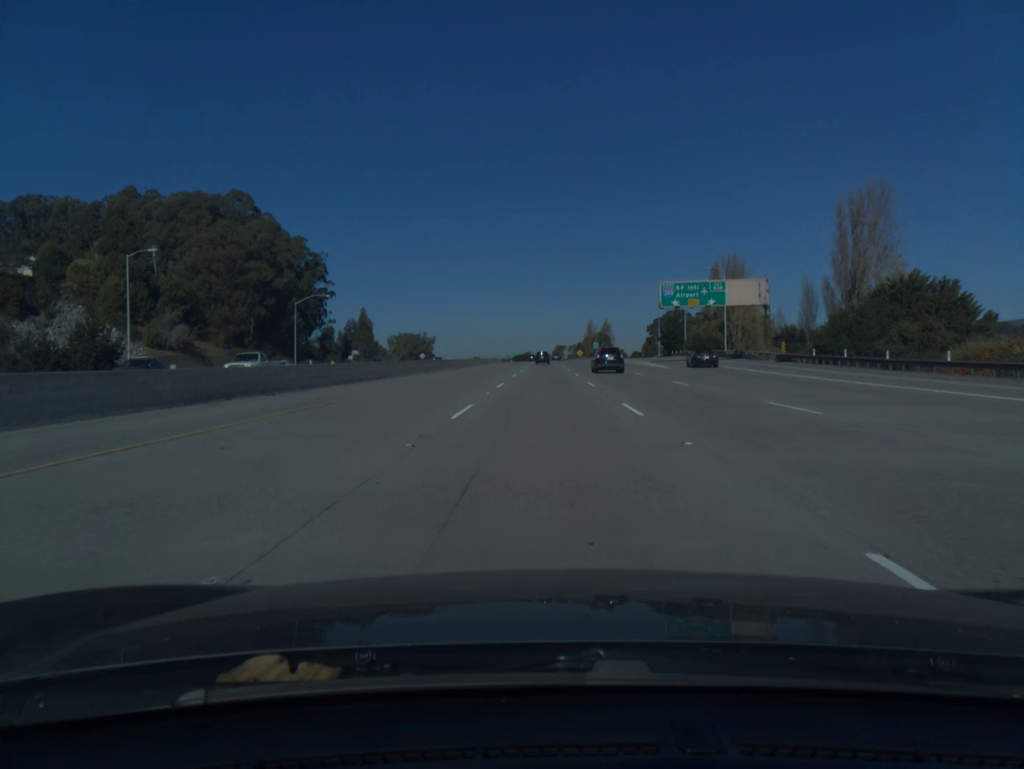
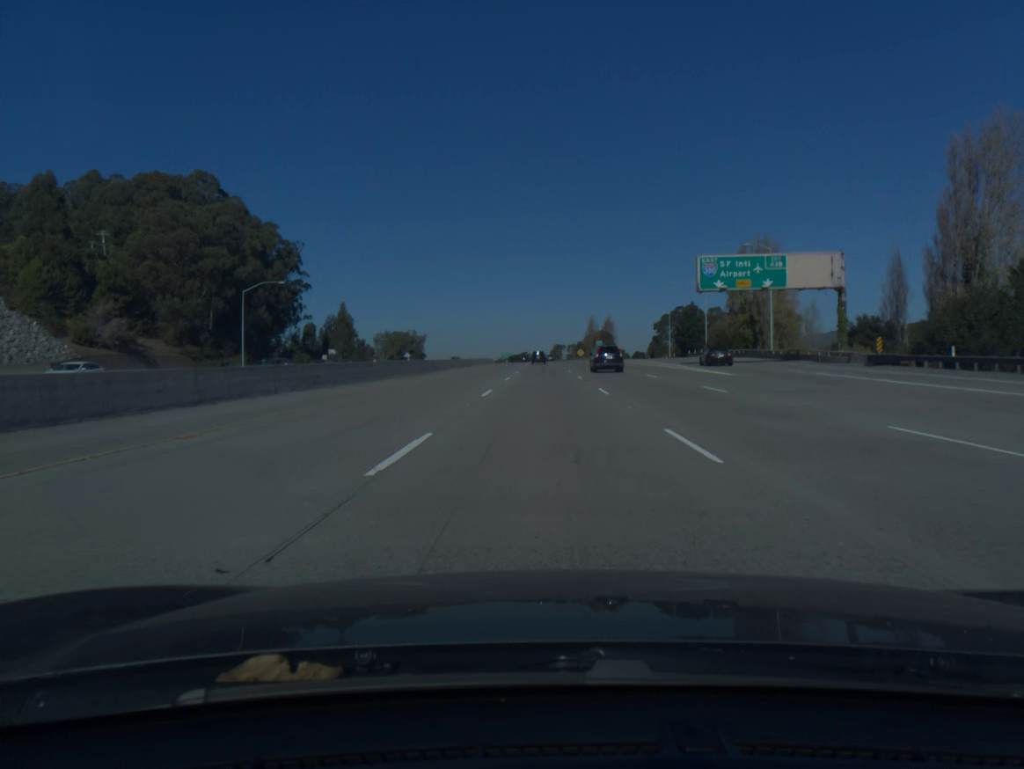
(0.0, +21.4) m; 0°
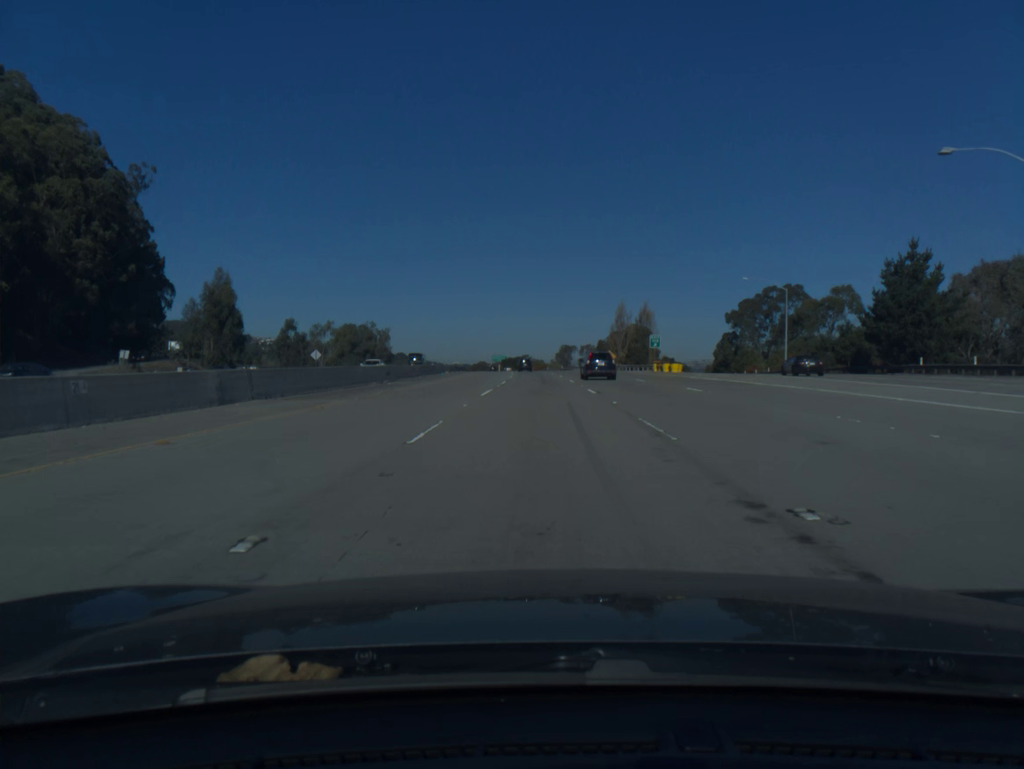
(+0.3, +85.4) m; 0°
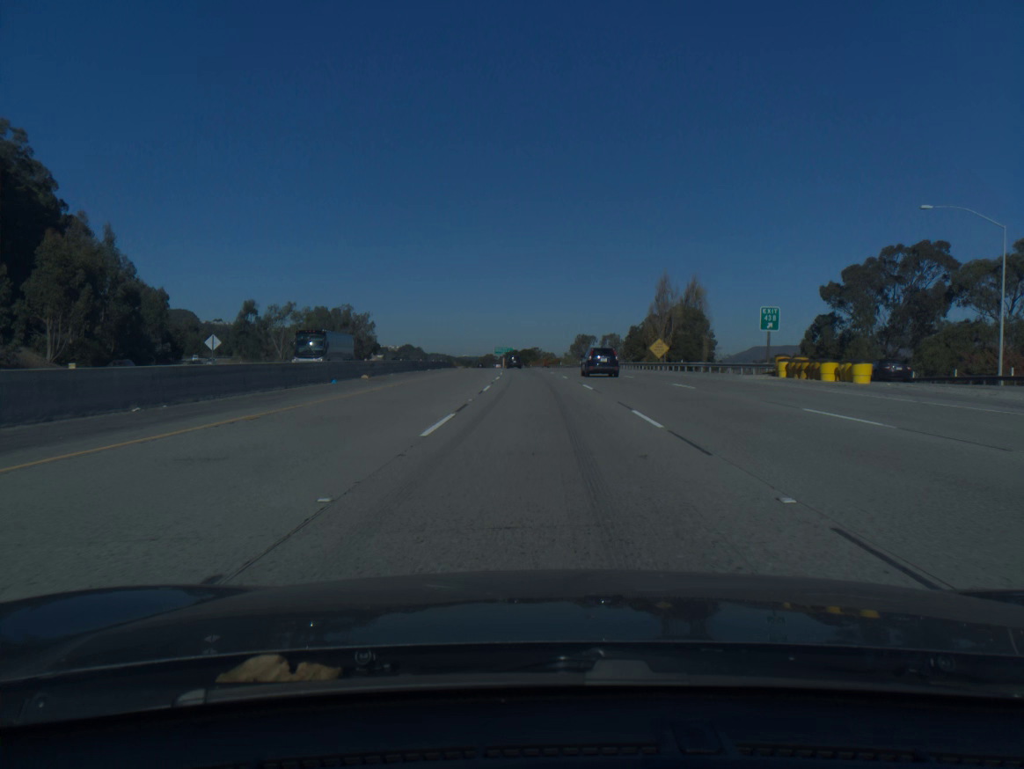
(-0.3, +42.8) m; -1°
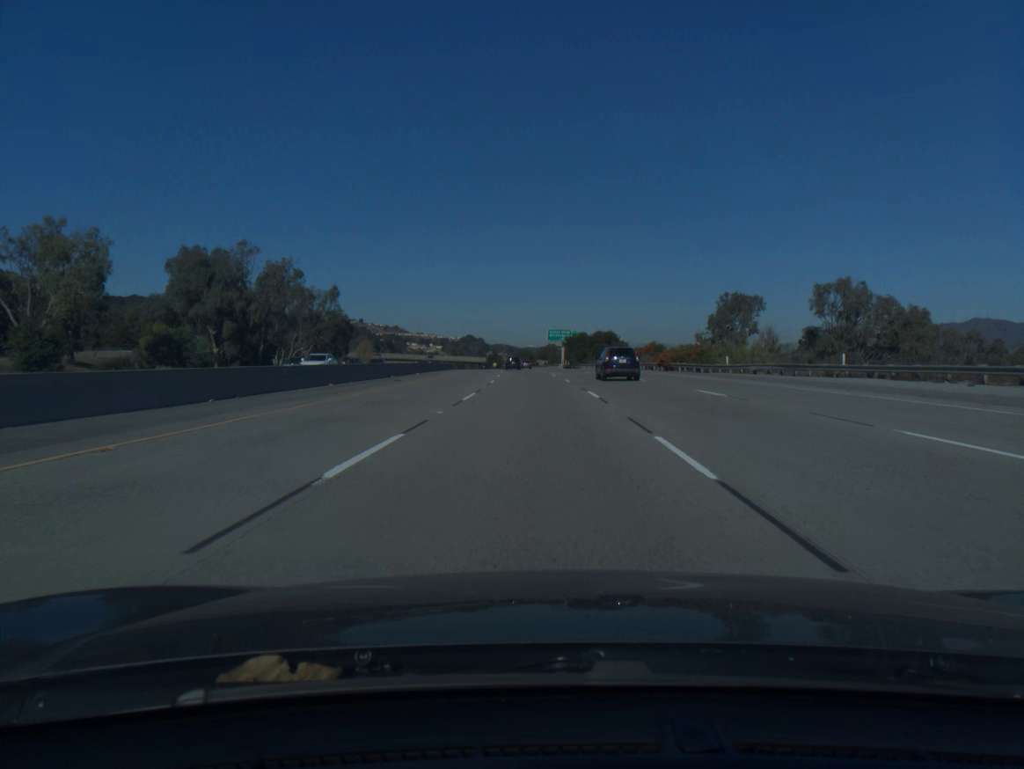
(-3.8, +106.9) m; -5°
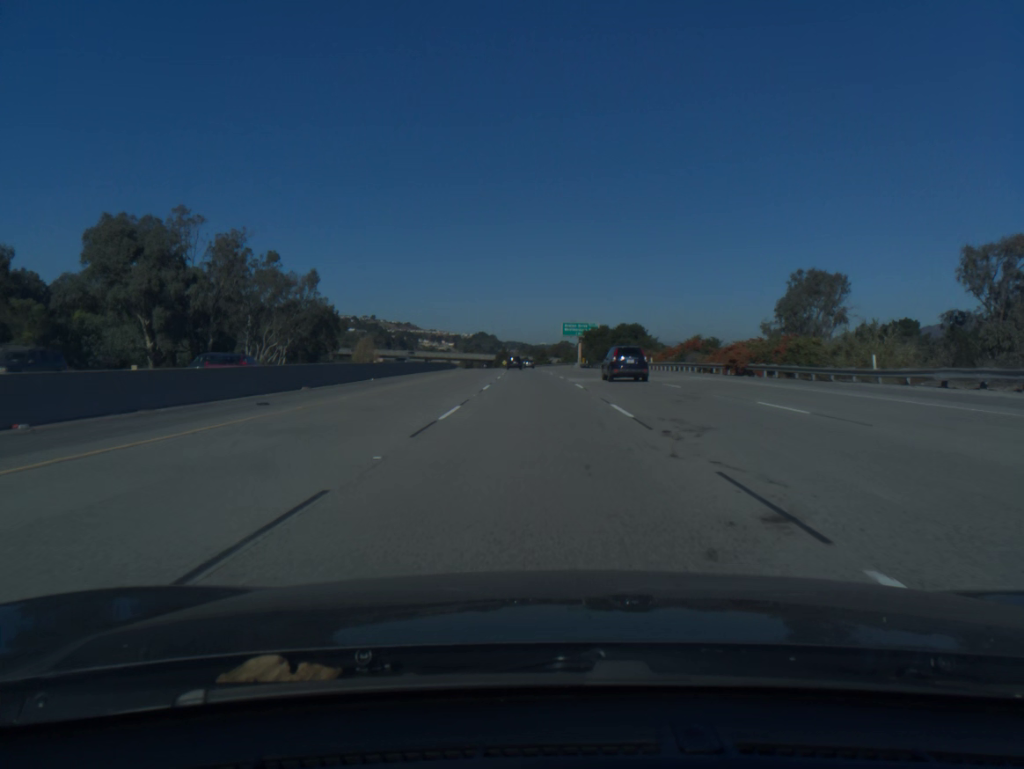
(-0.2, +21.6) m; -1°
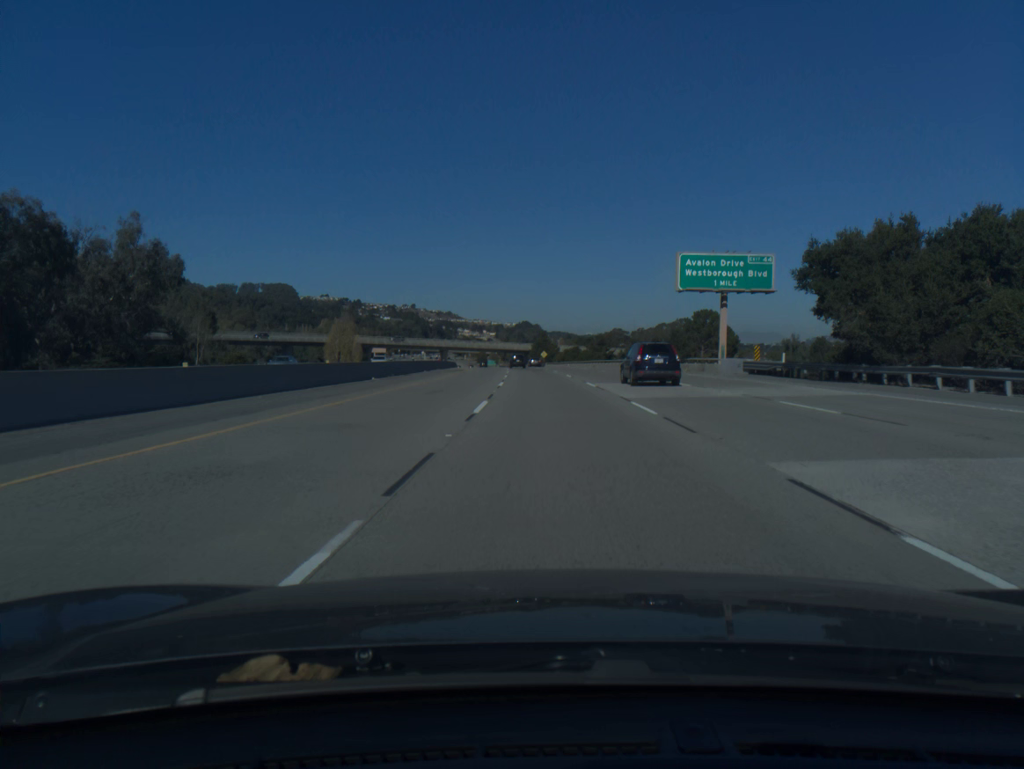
(-2.7, +86.5) m; -3°
